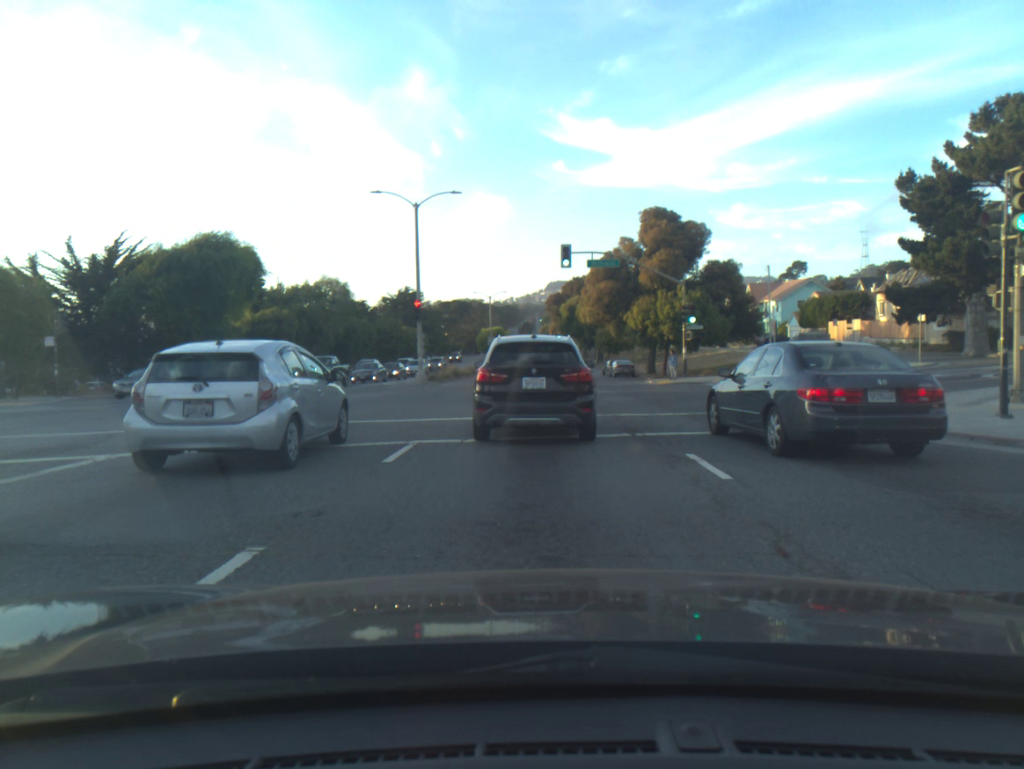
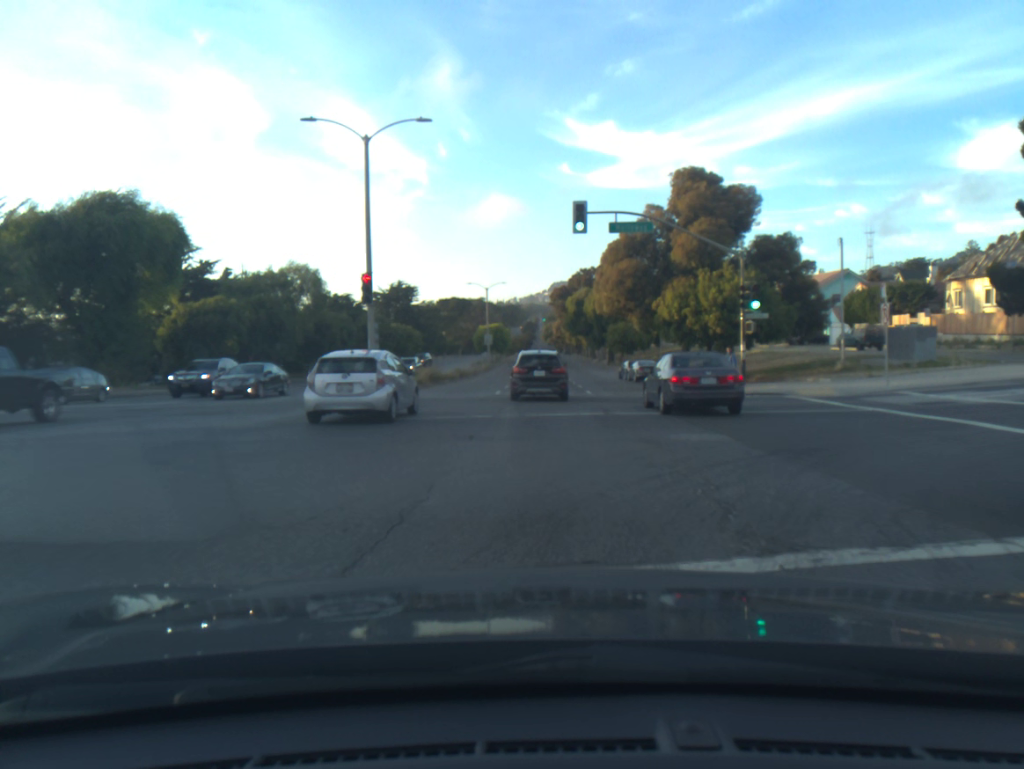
(-0.1, +12.1) m; -1°
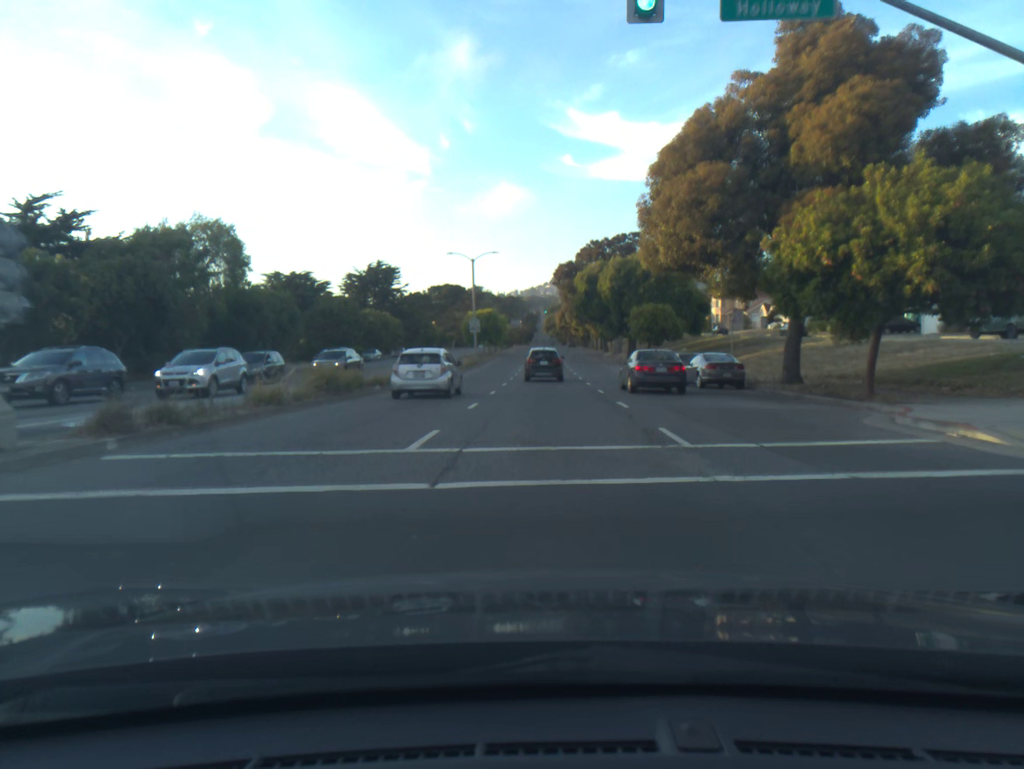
(-0.1, +19.6) m; 0°
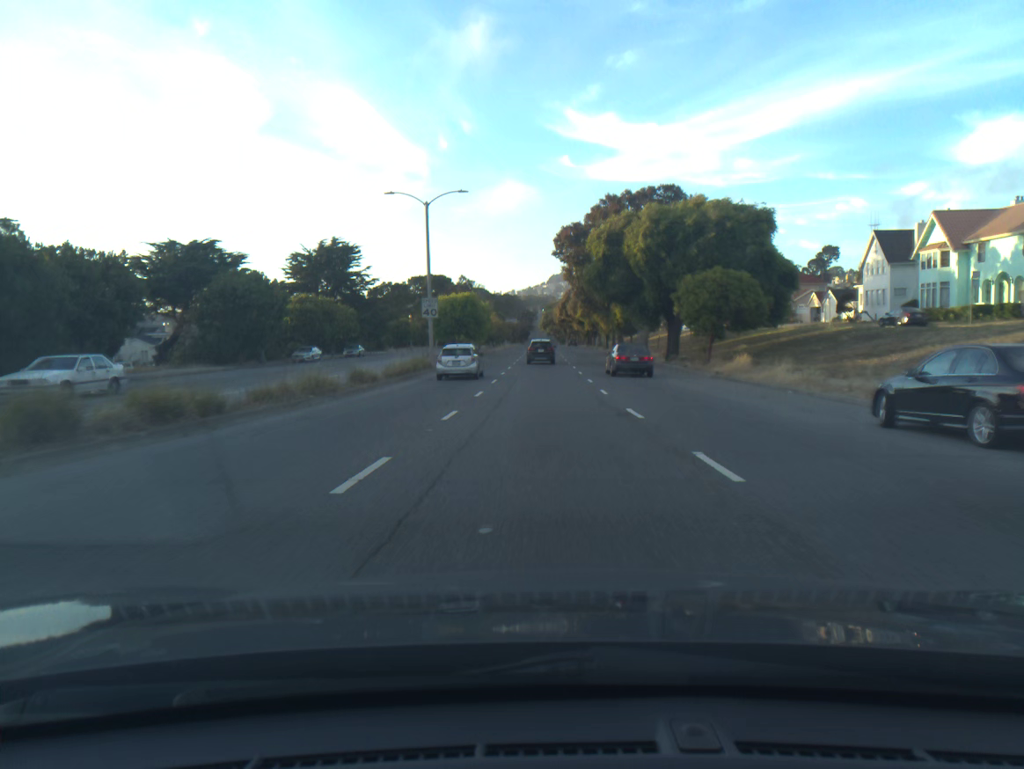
(+0.1, +25.4) m; 0°
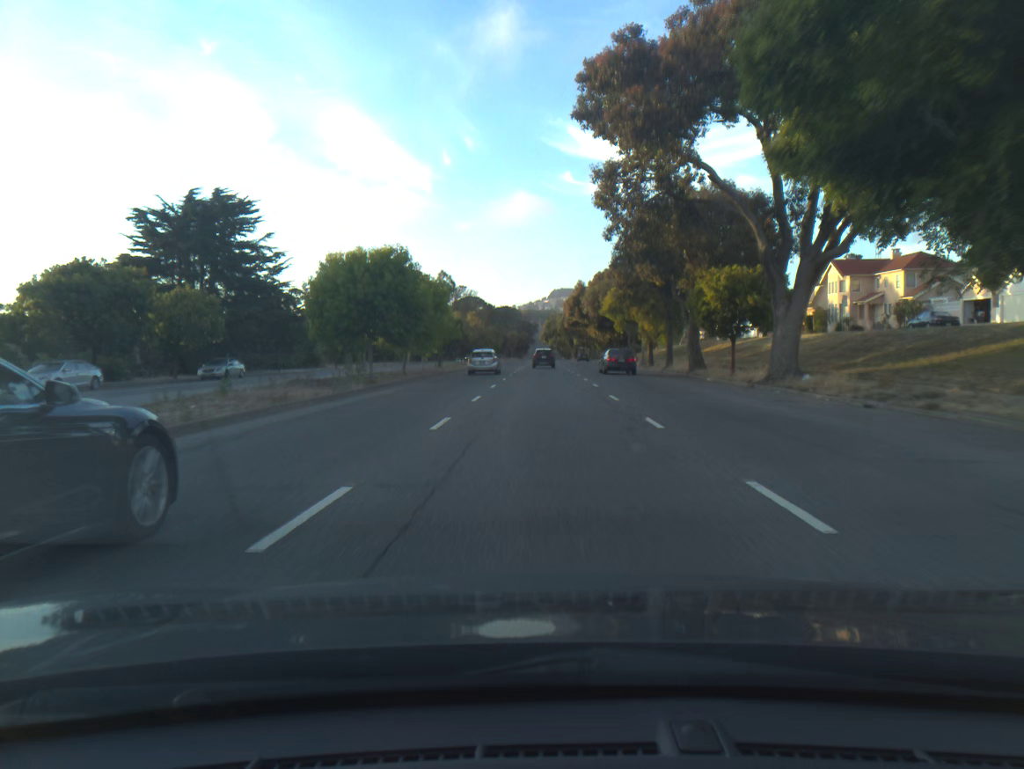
(-0.1, +38.4) m; 0°
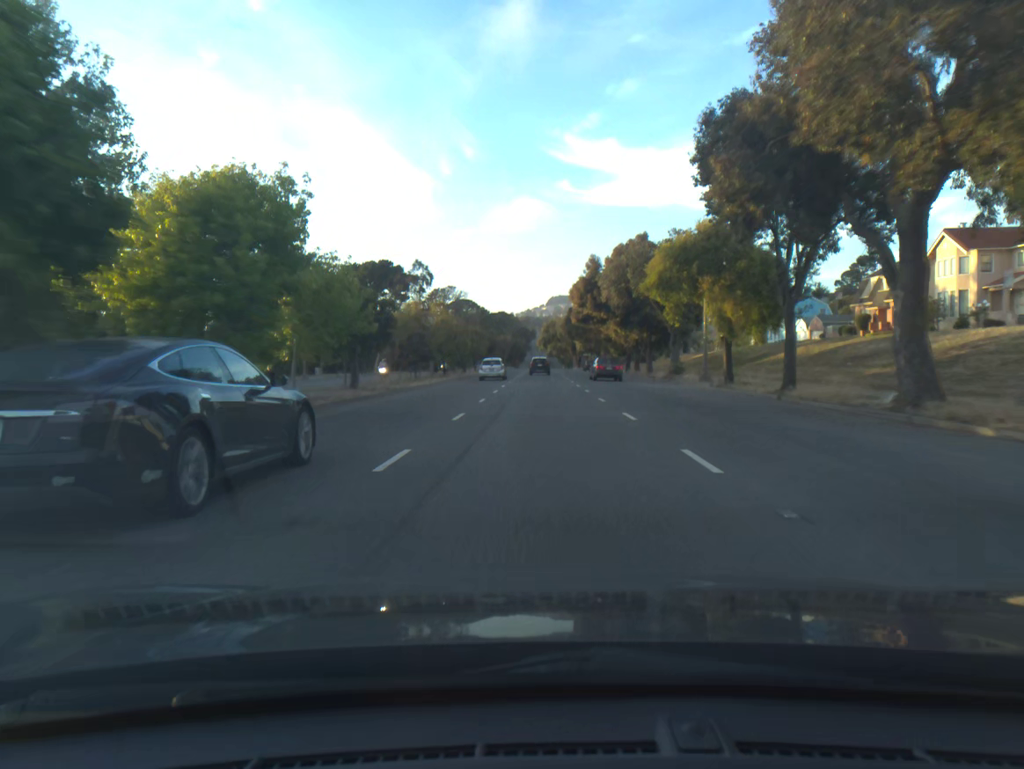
(+0.1, +25.7) m; 0°
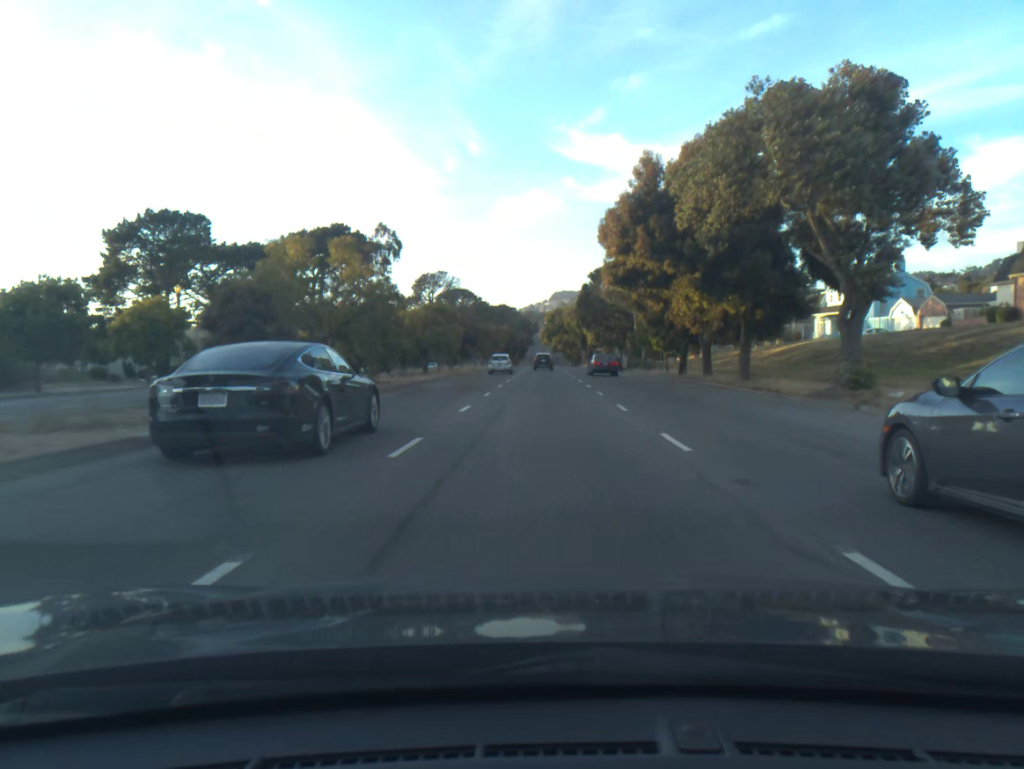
(-0.1, +27.6) m; 0°
